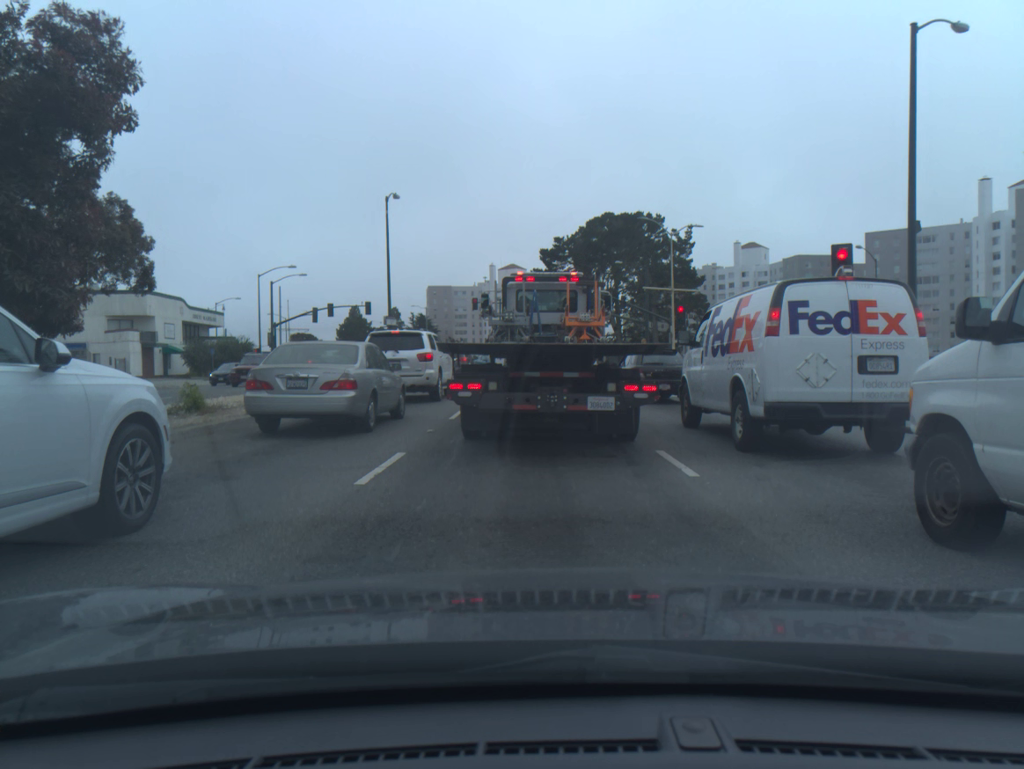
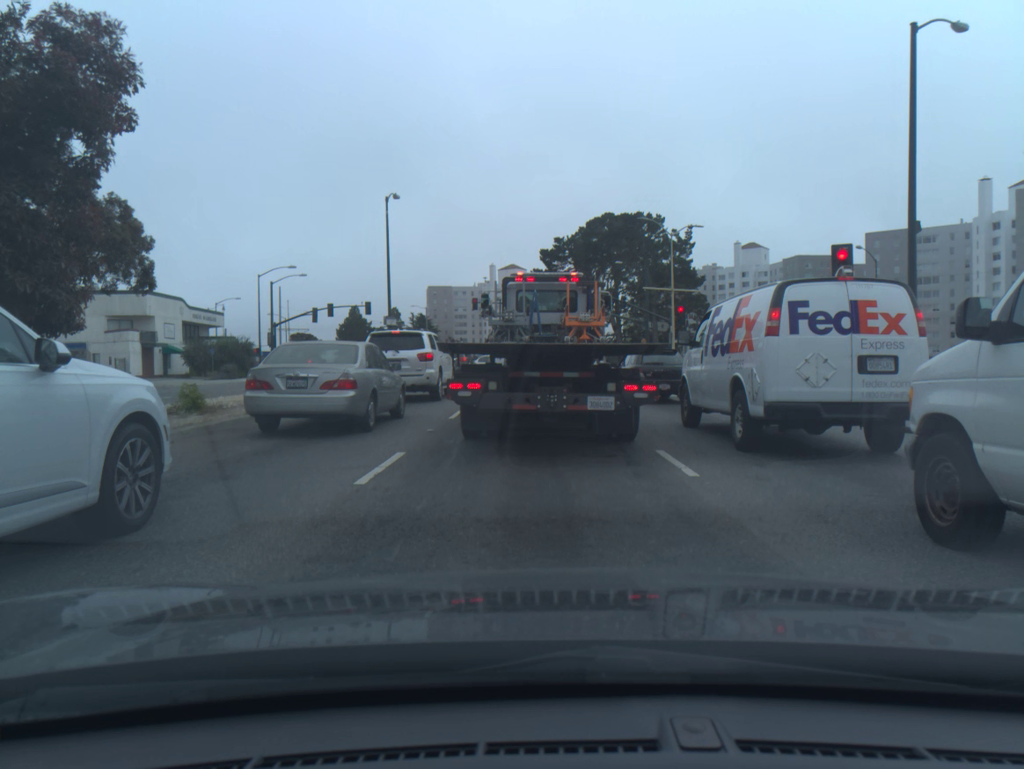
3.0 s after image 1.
(0.0, 0.0) m; 0°
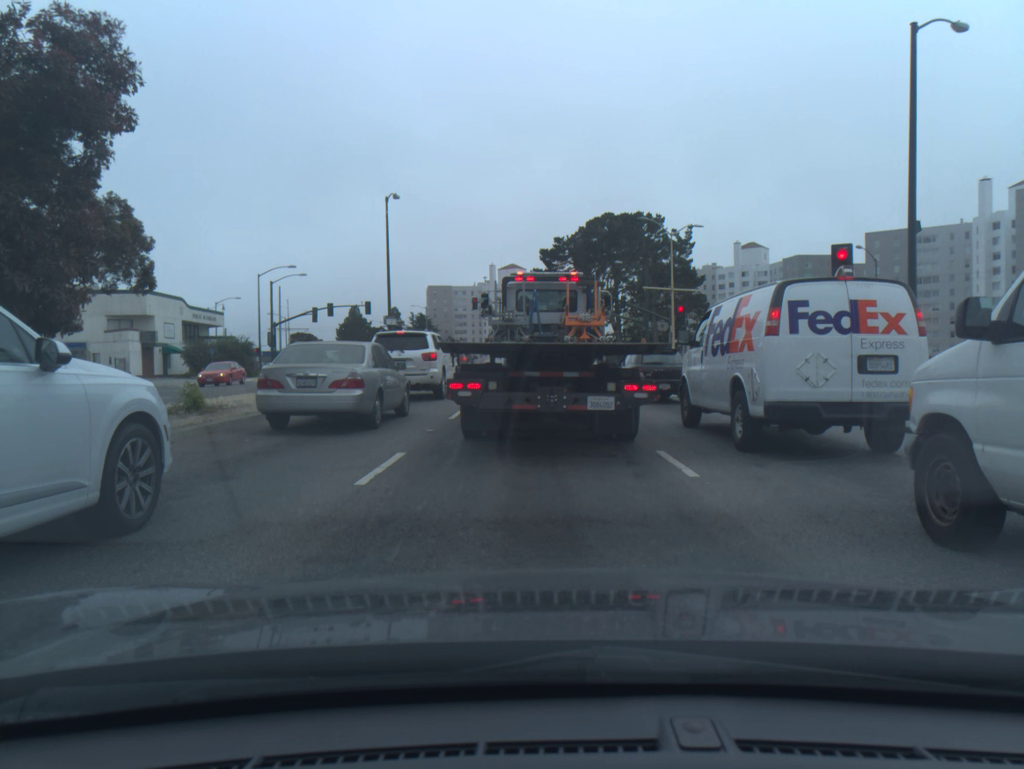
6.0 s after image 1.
(0.0, 0.0) m; 0°
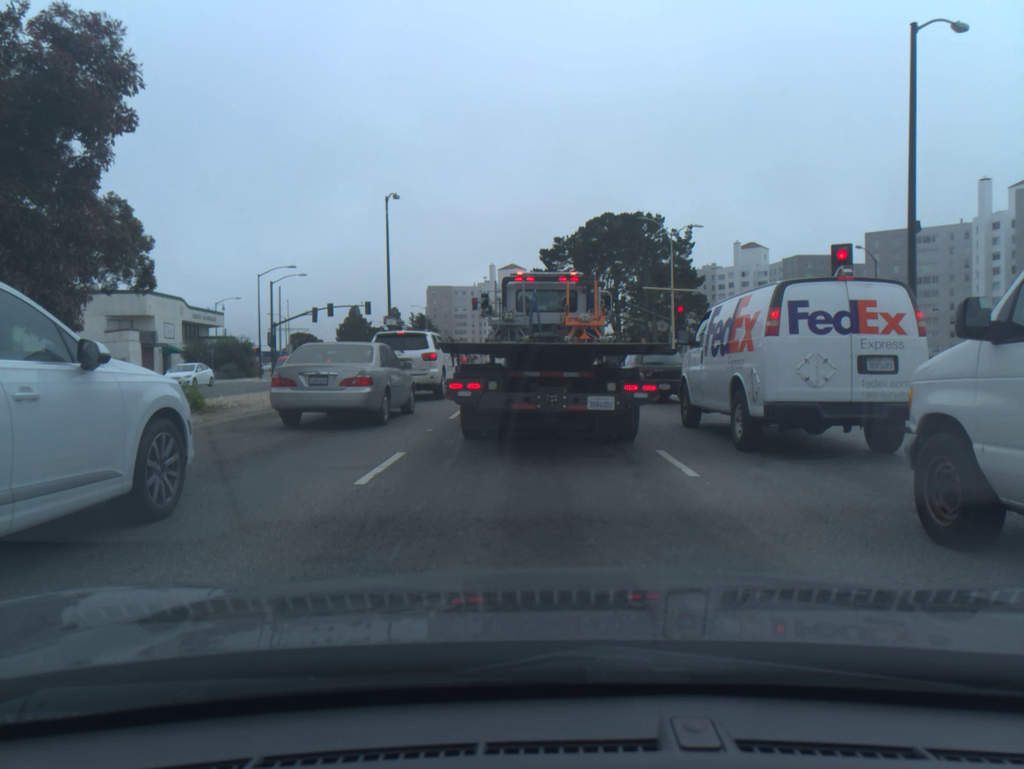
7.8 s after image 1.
(0.0, 0.0) m; 0°
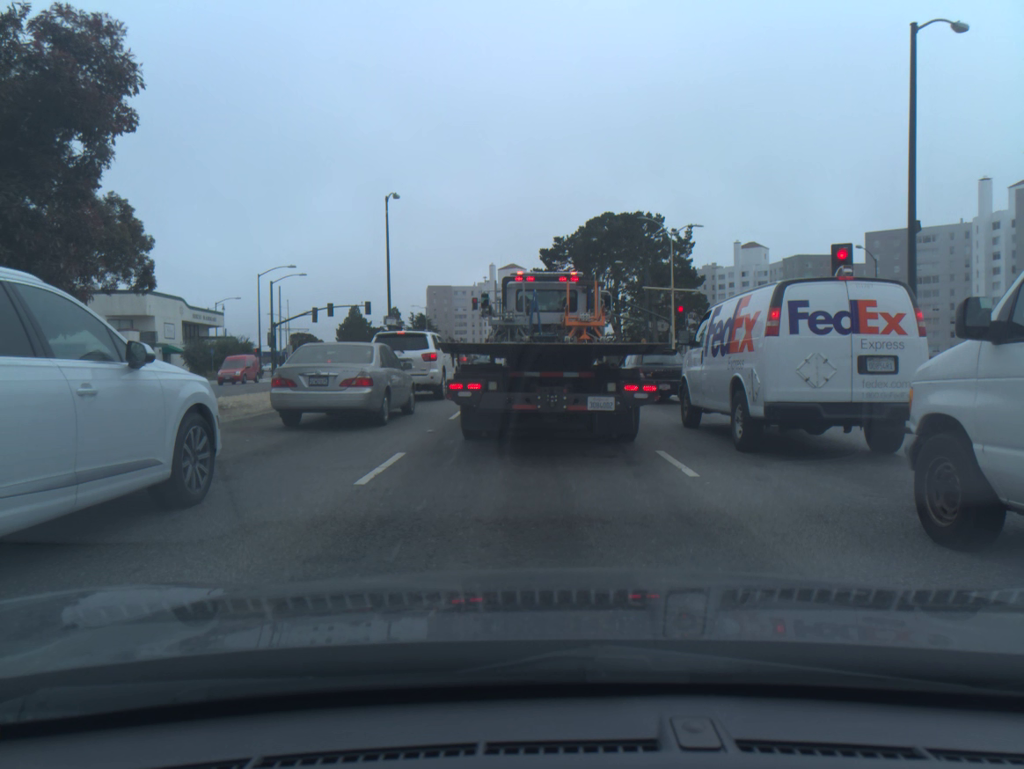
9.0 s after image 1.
(0.0, 0.0) m; 0°
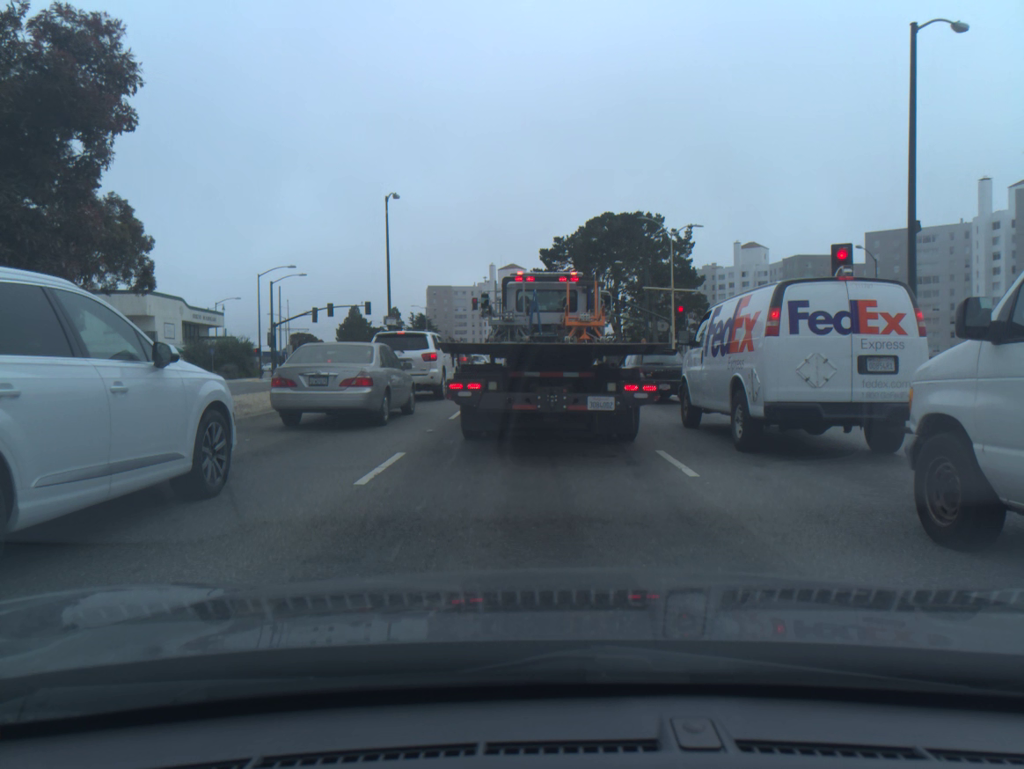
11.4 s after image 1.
(0.0, 0.0) m; 0°
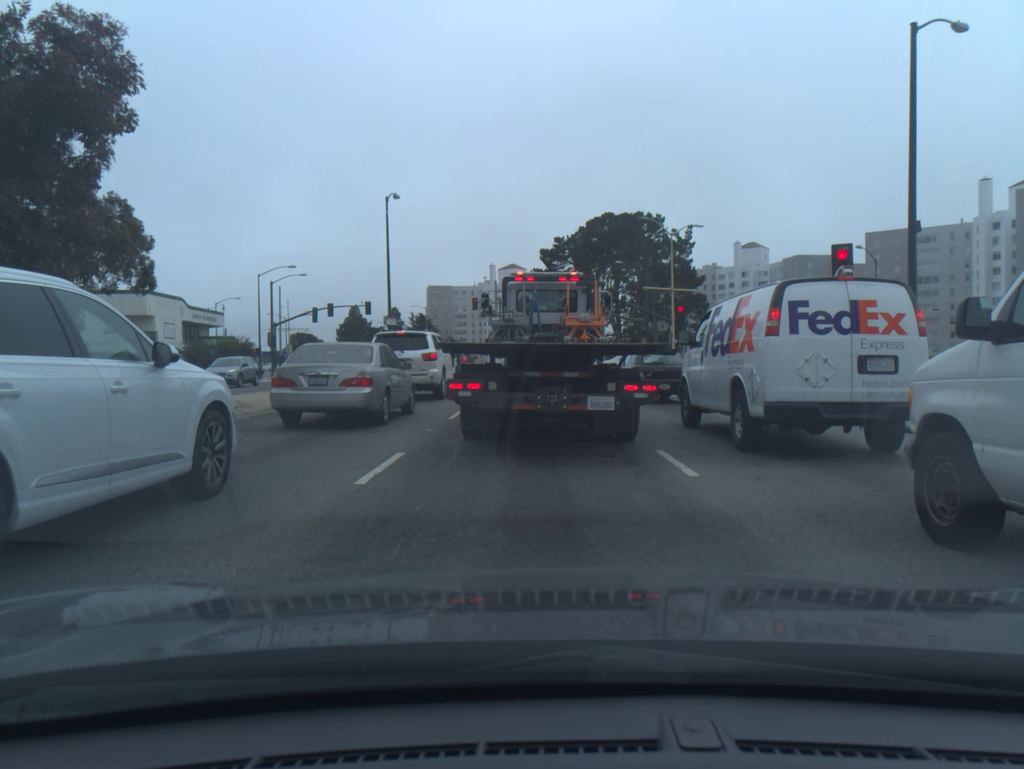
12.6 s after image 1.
(0.0, 0.0) m; 0°
